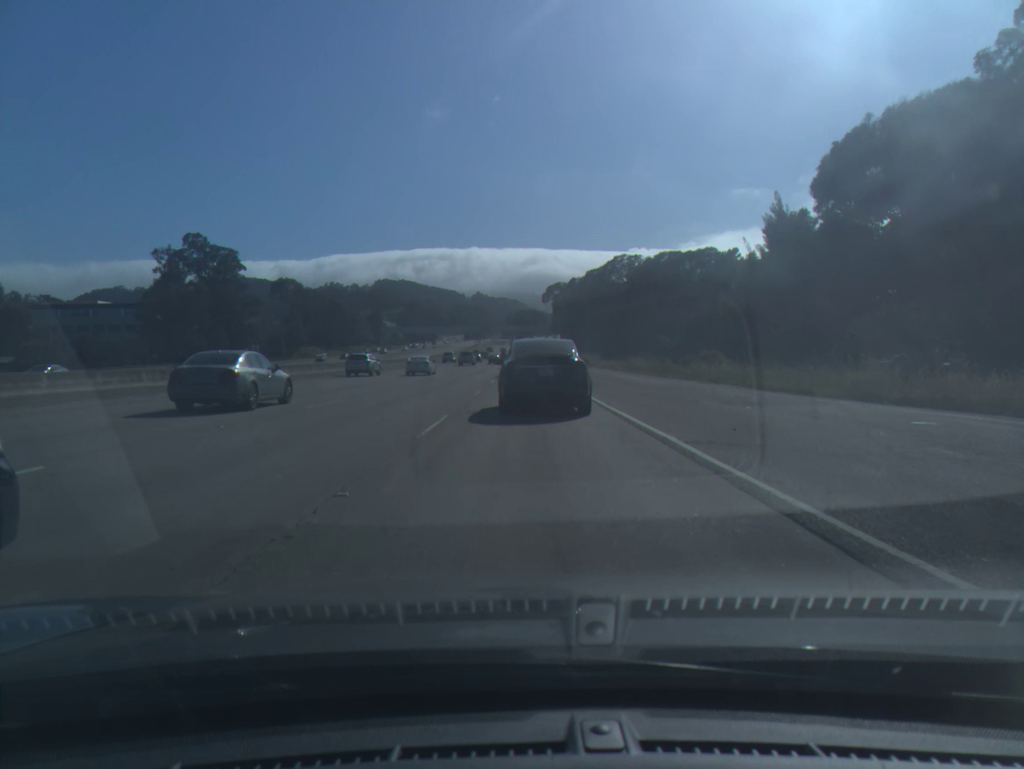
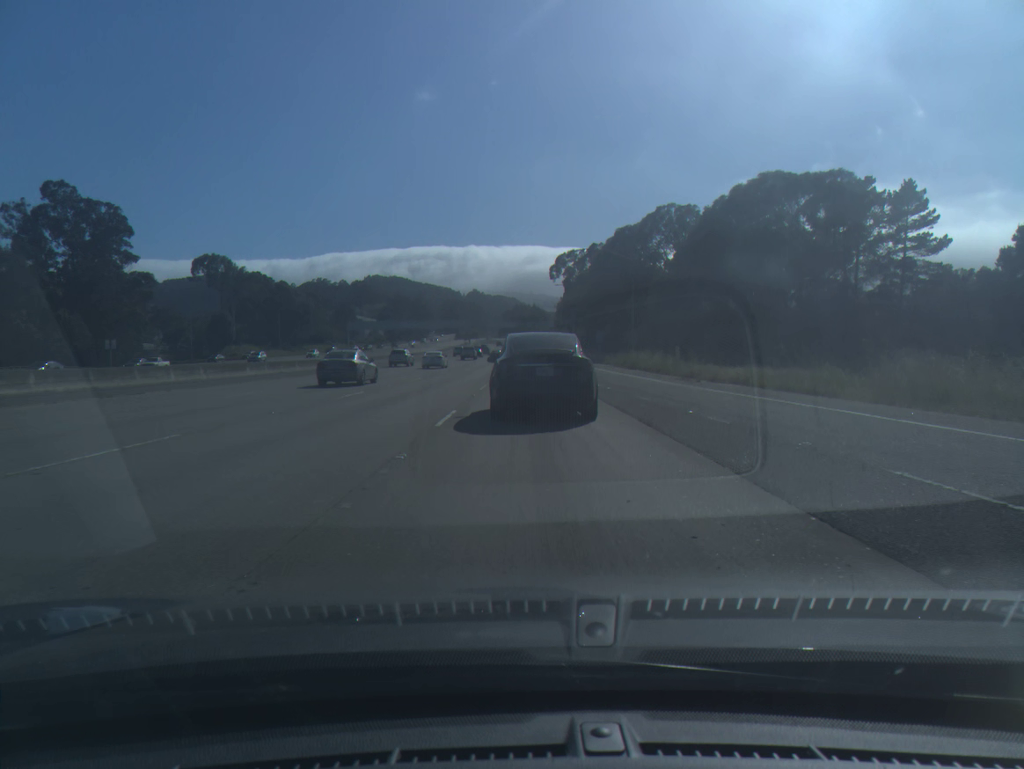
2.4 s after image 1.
(0.0, +55.5) m; 0°
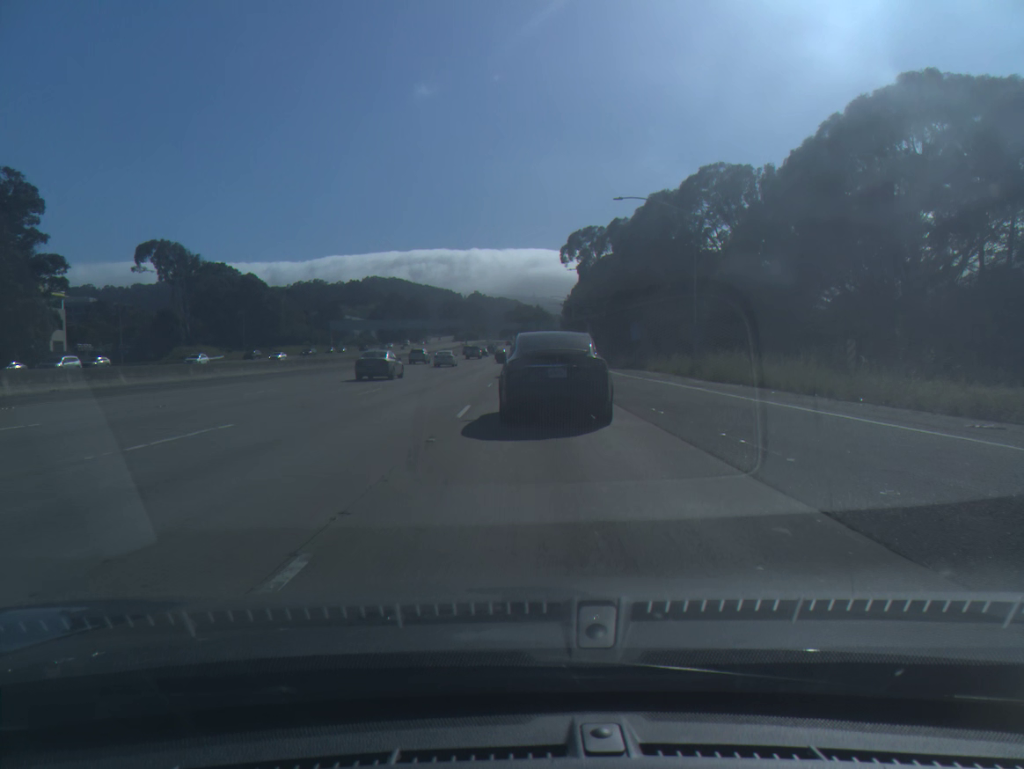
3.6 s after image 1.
(0.0, +27.4) m; 0°
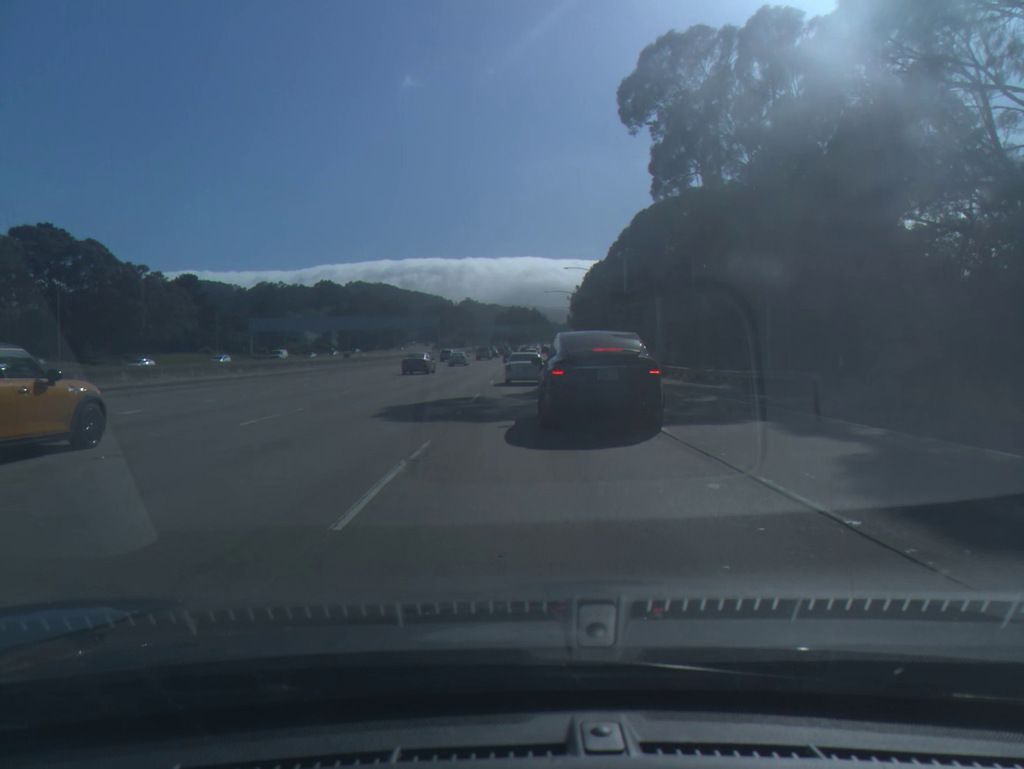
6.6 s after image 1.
(+0.2, +67.0) m; 0°
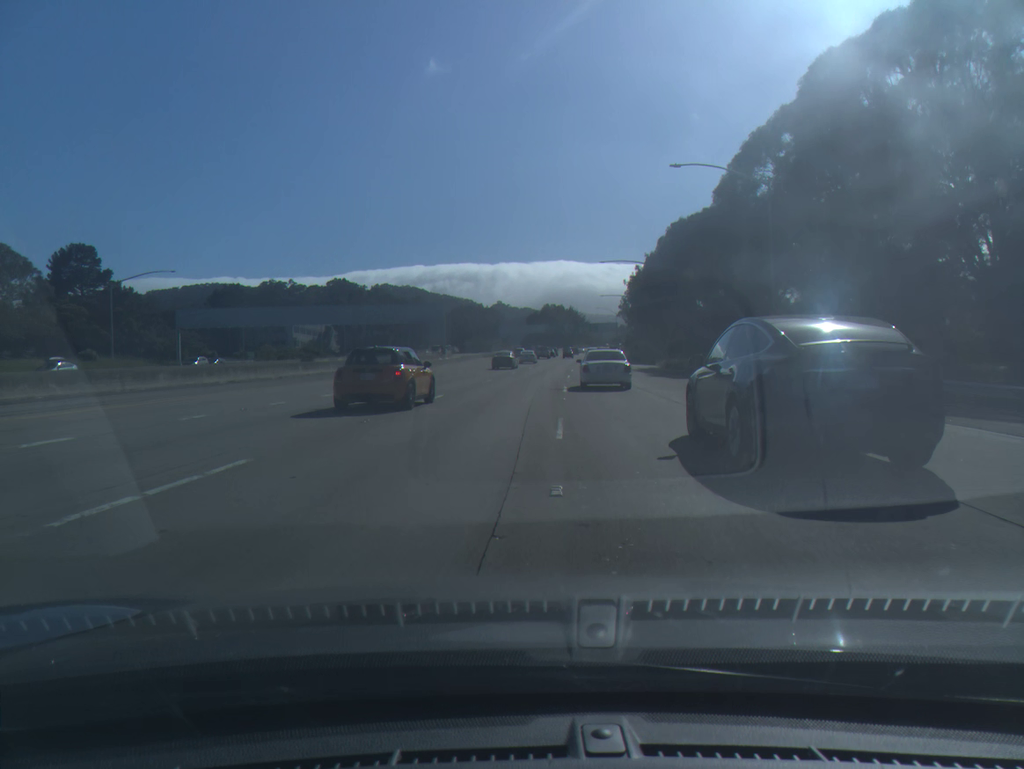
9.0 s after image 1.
(-1.1, +53.6) m; -2°
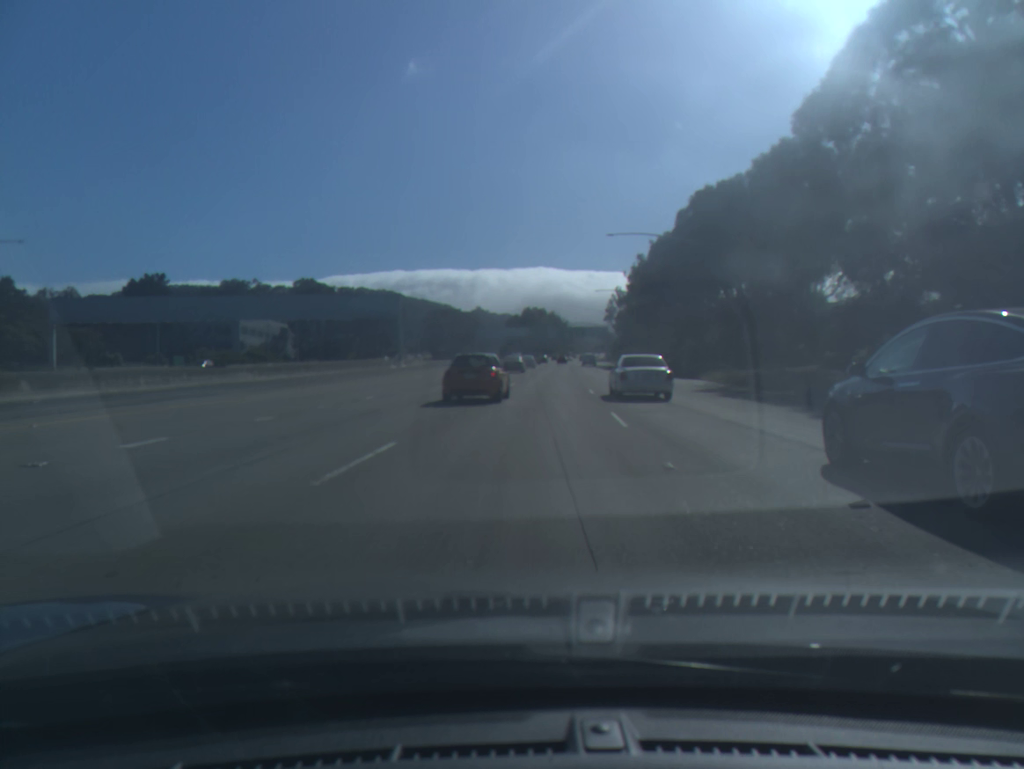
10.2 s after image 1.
(+0.1, +26.8) m; +2°
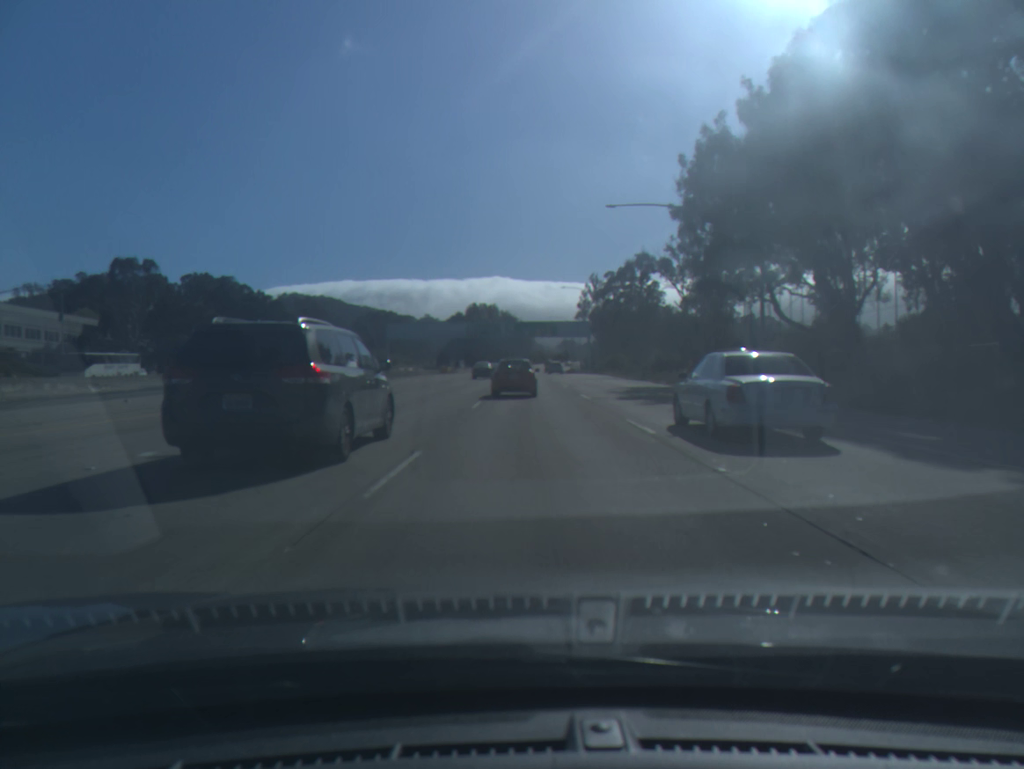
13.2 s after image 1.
(+3.4, +72.7) m; +3°
